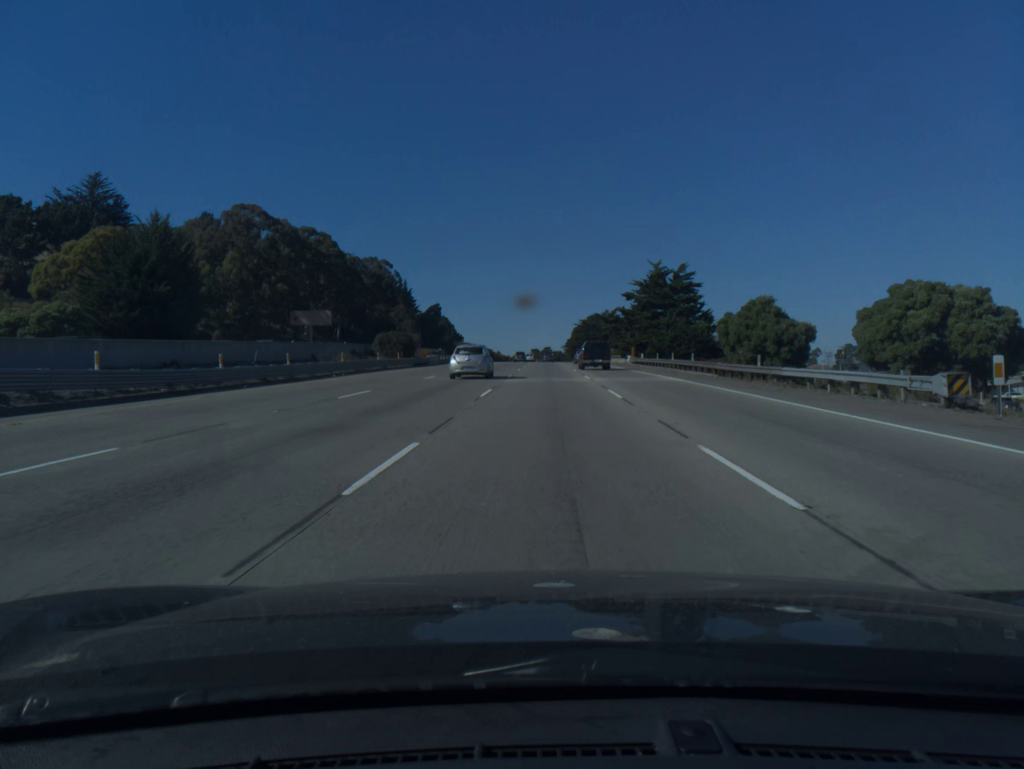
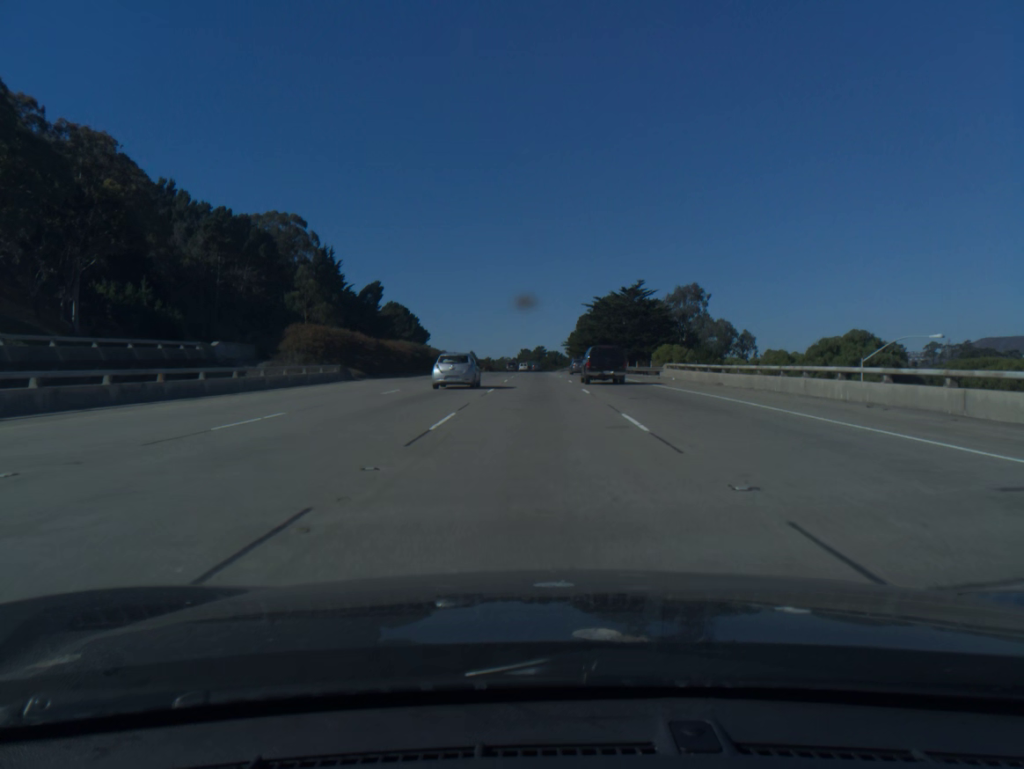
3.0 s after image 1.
(+0.6, +95.5) m; +1°
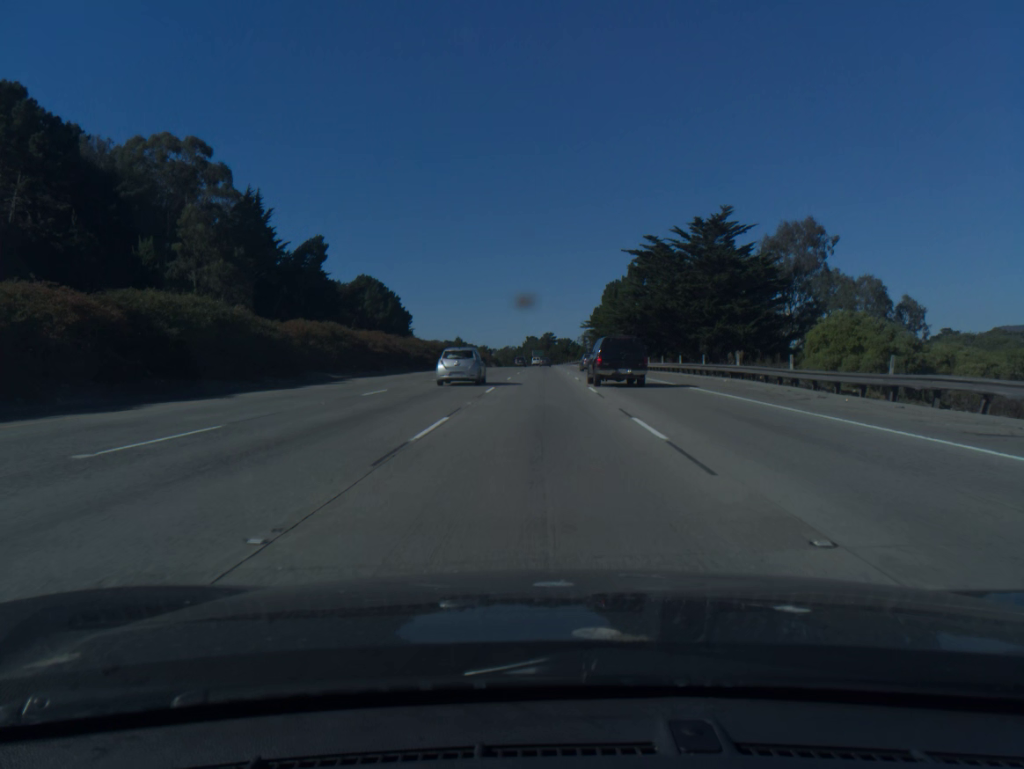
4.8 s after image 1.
(-0.3, +57.3) m; 0°
